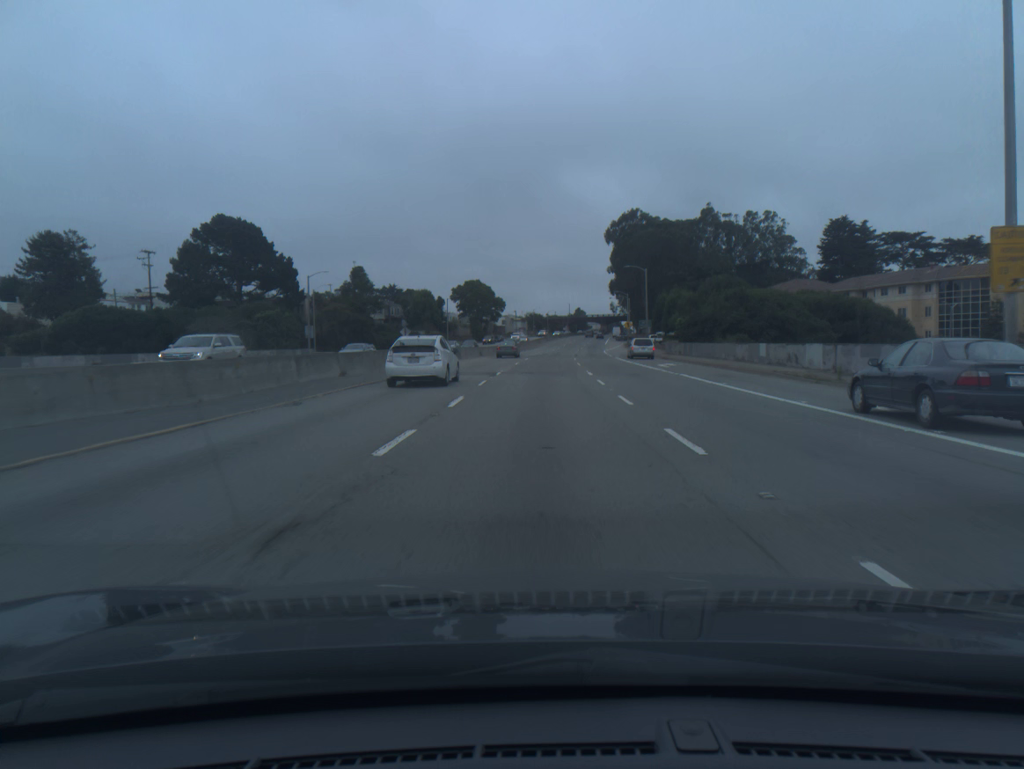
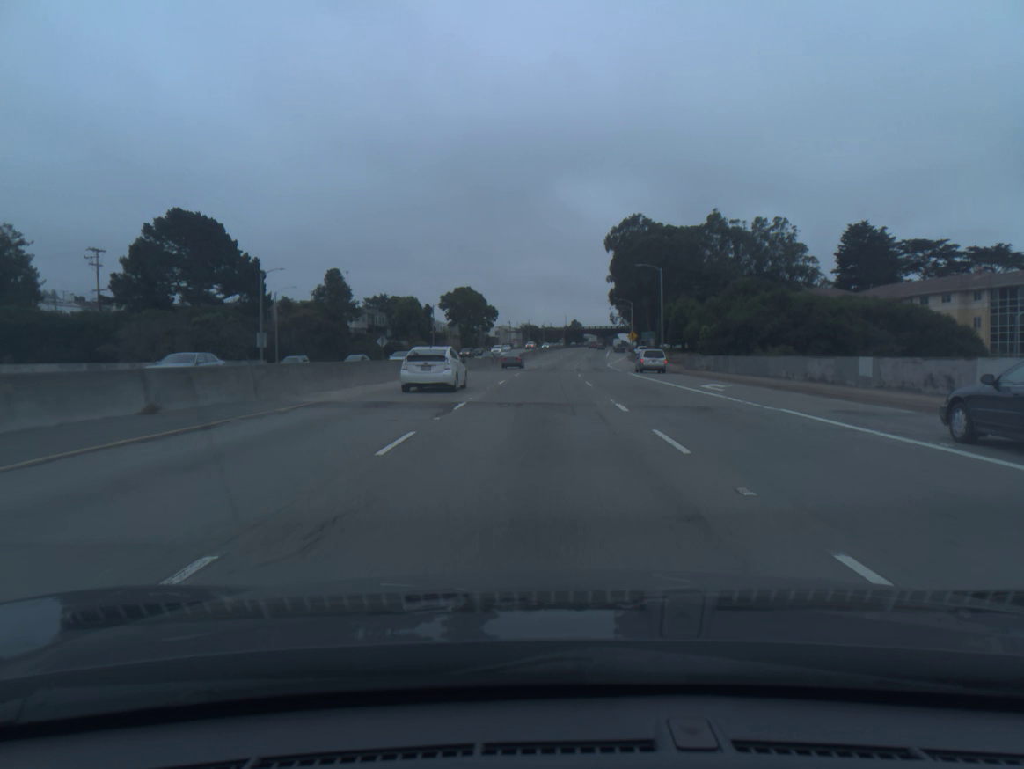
(0.0, +14.0) m; 0°
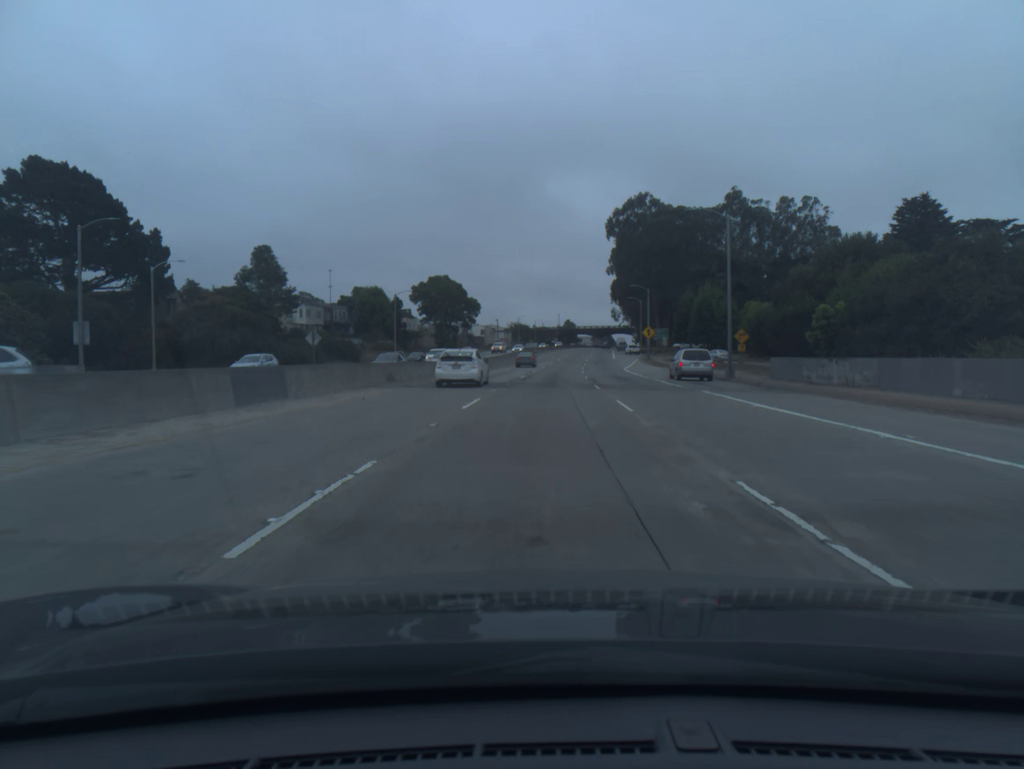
(+0.1, +28.0) m; +1°
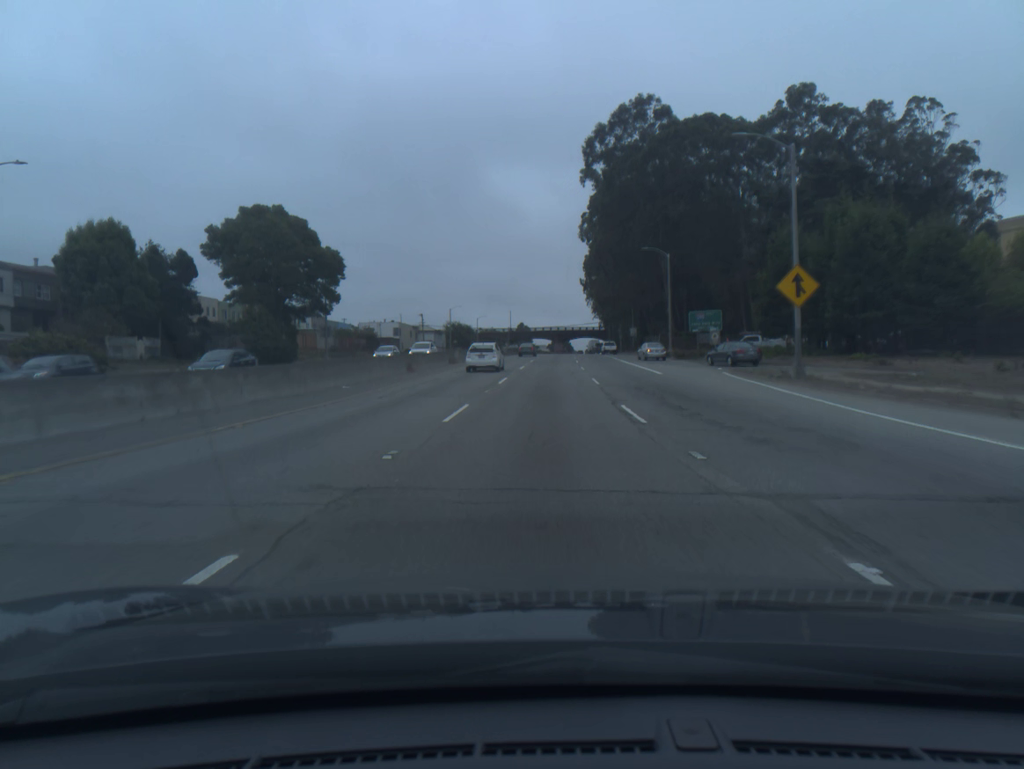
(+2.0, +70.9) m; +3°
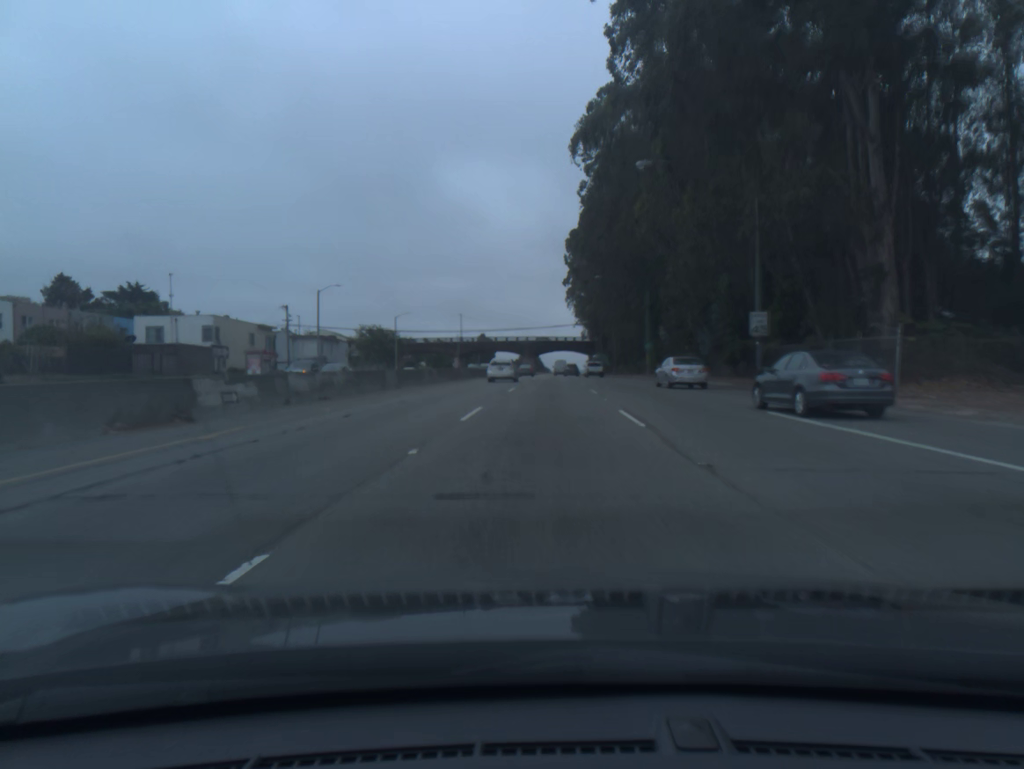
(+1.4, +73.7) m; +2°
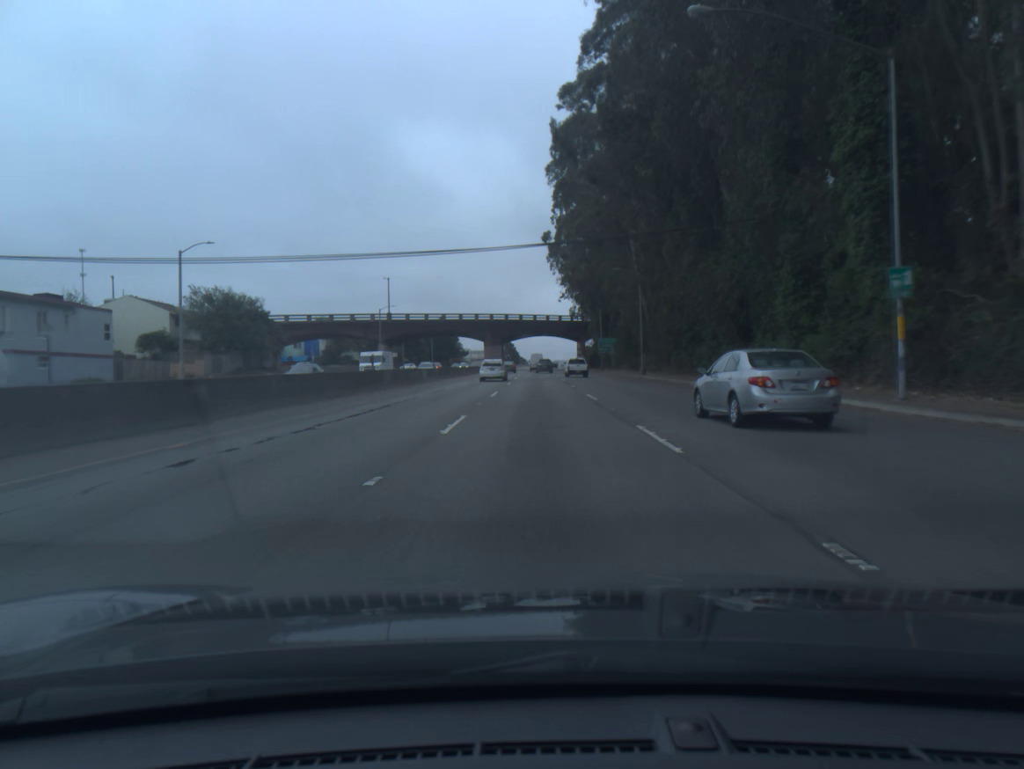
(+1.1, +61.2) m; +2°
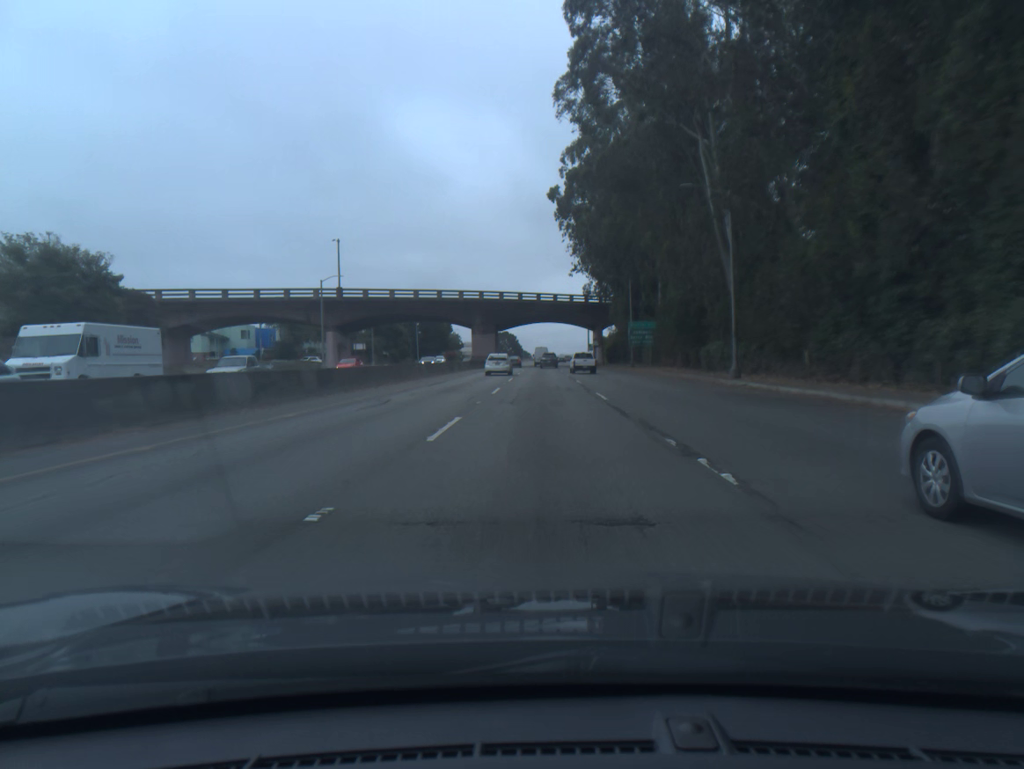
(-0.1, +31.5) m; 0°
